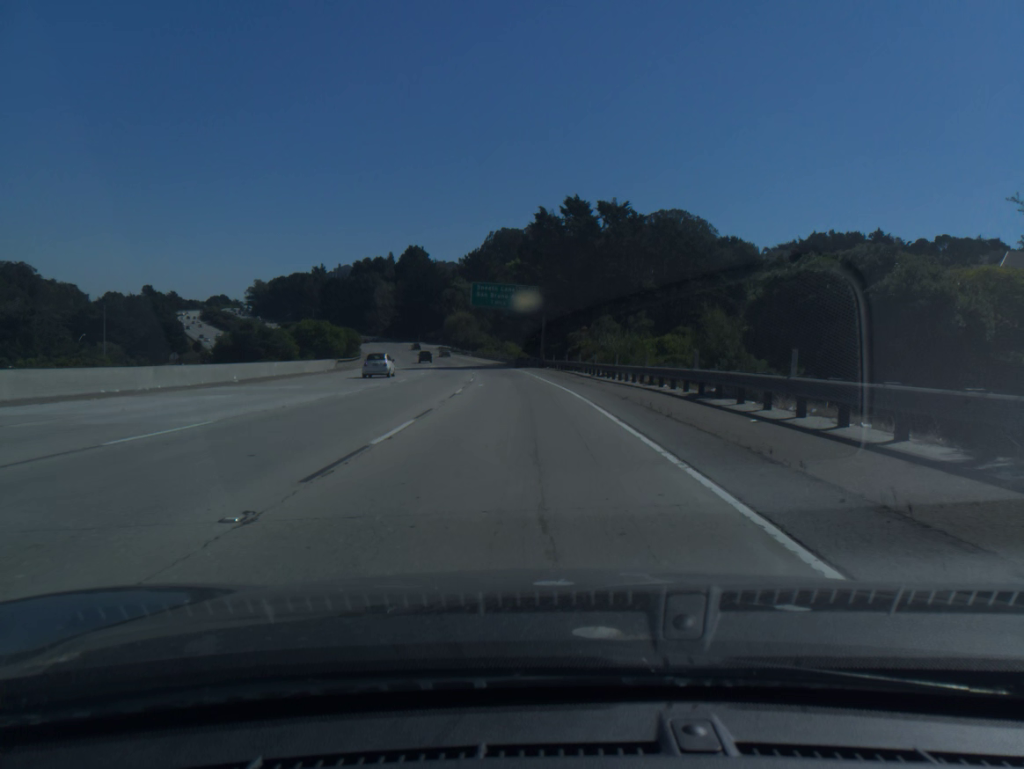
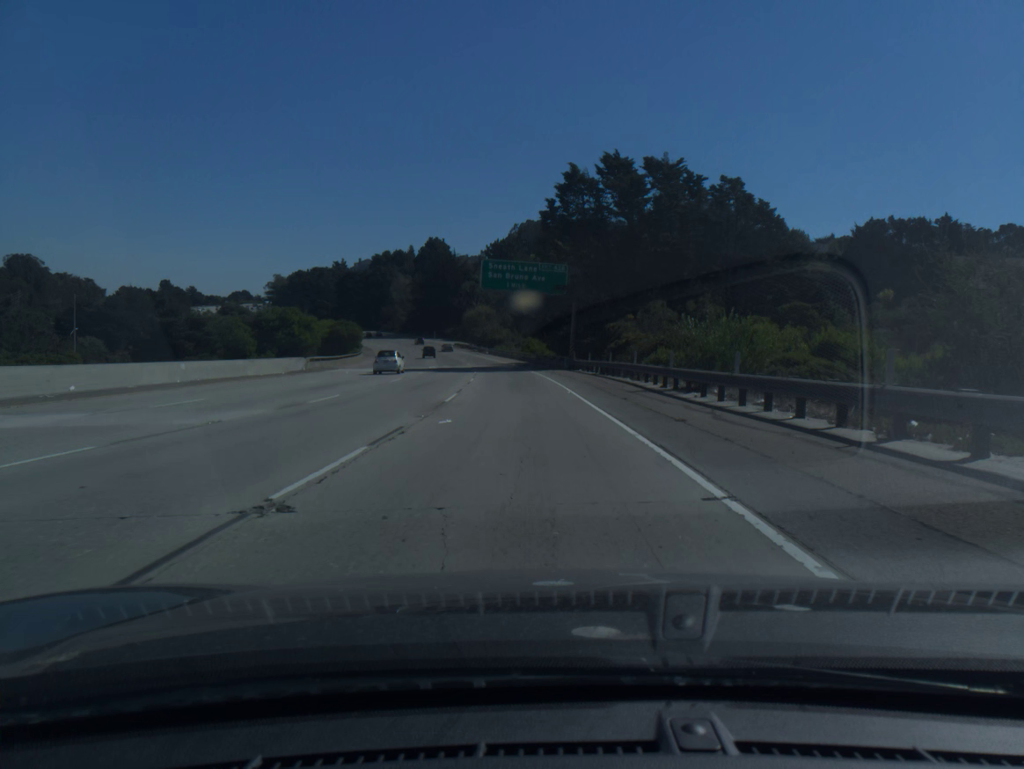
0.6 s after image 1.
(-0.3, +18.8) m; -2°
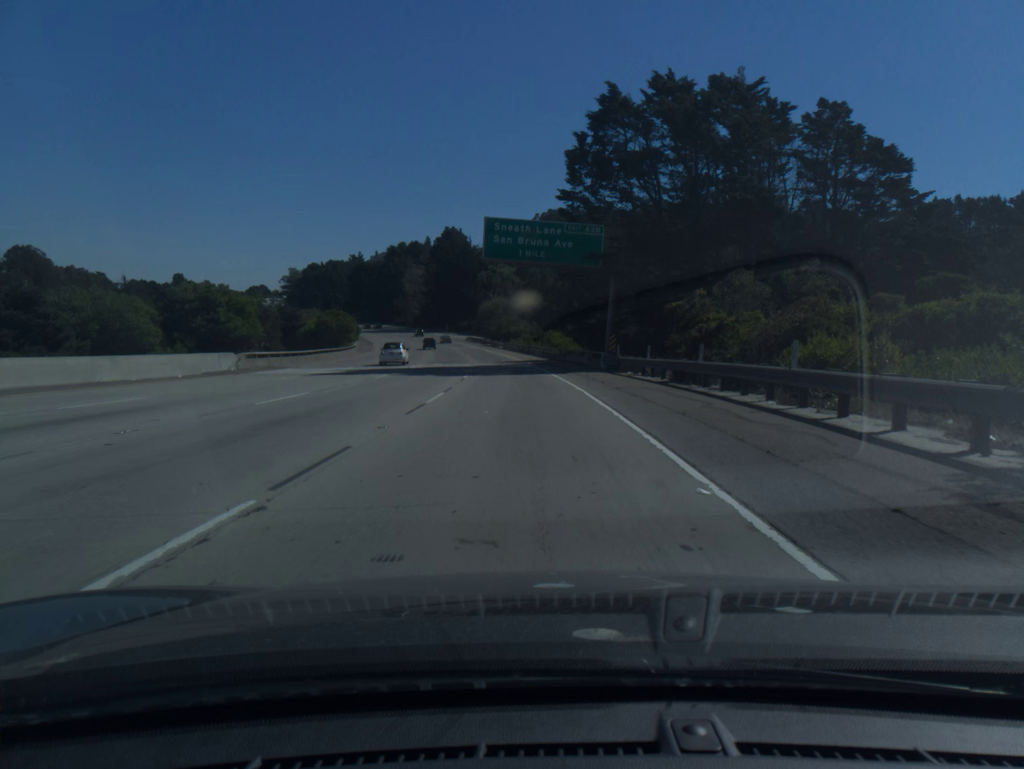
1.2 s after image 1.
(-0.2, +18.8) m; -1°
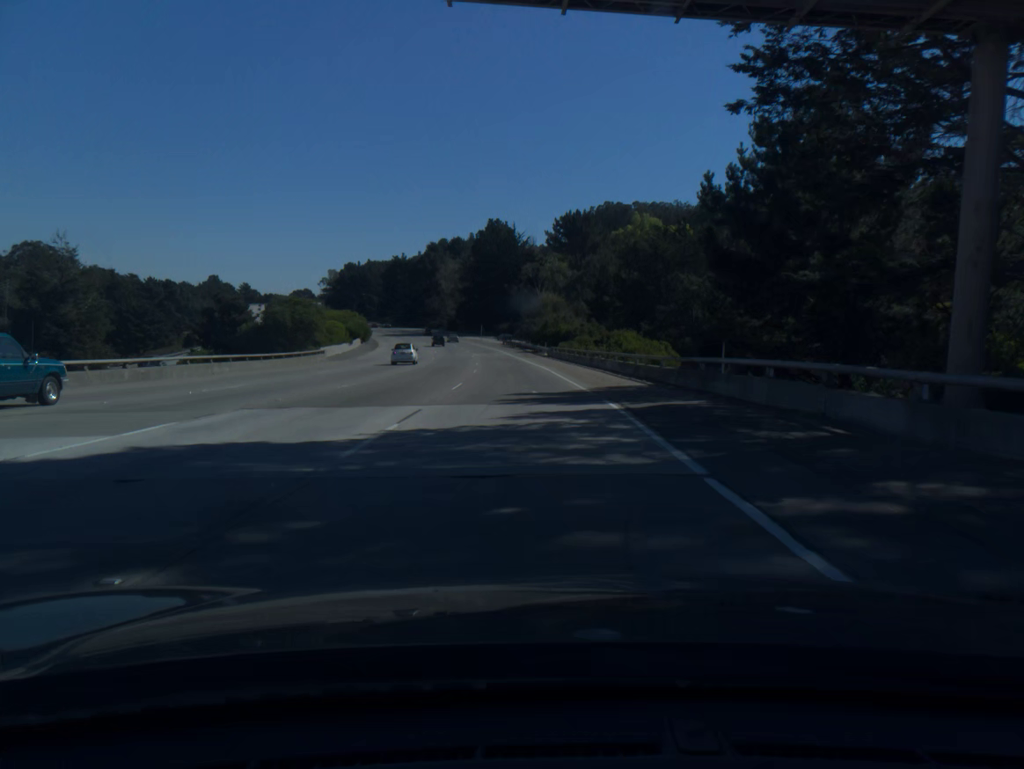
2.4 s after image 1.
(-1.2, +37.6) m; -4°
